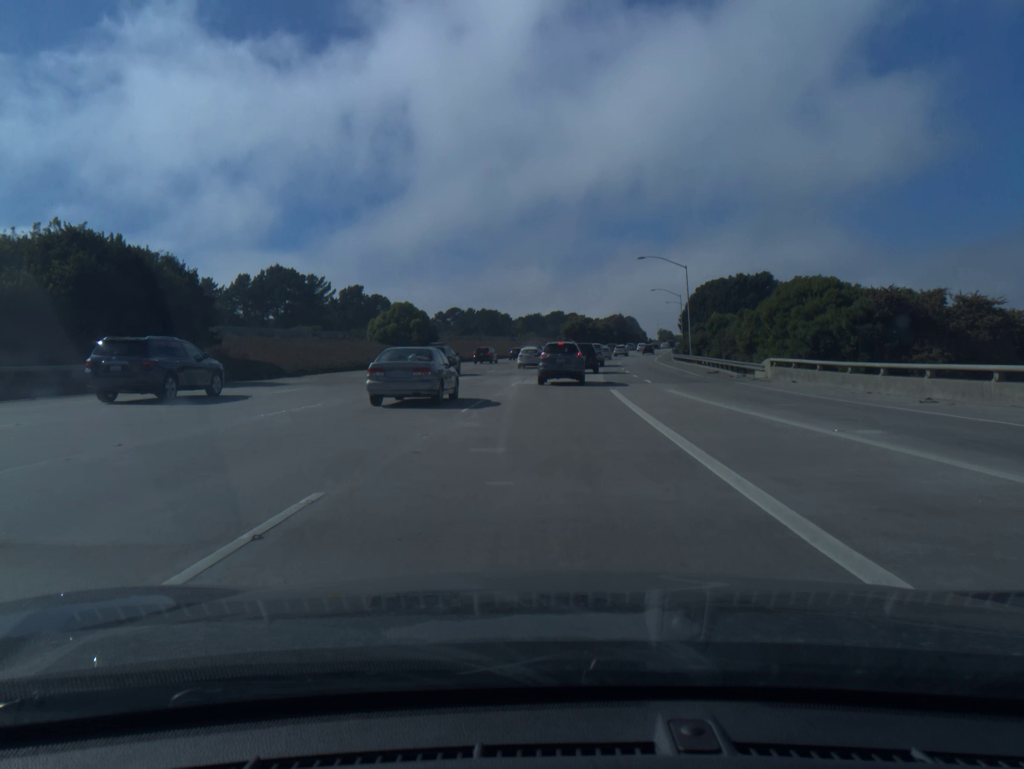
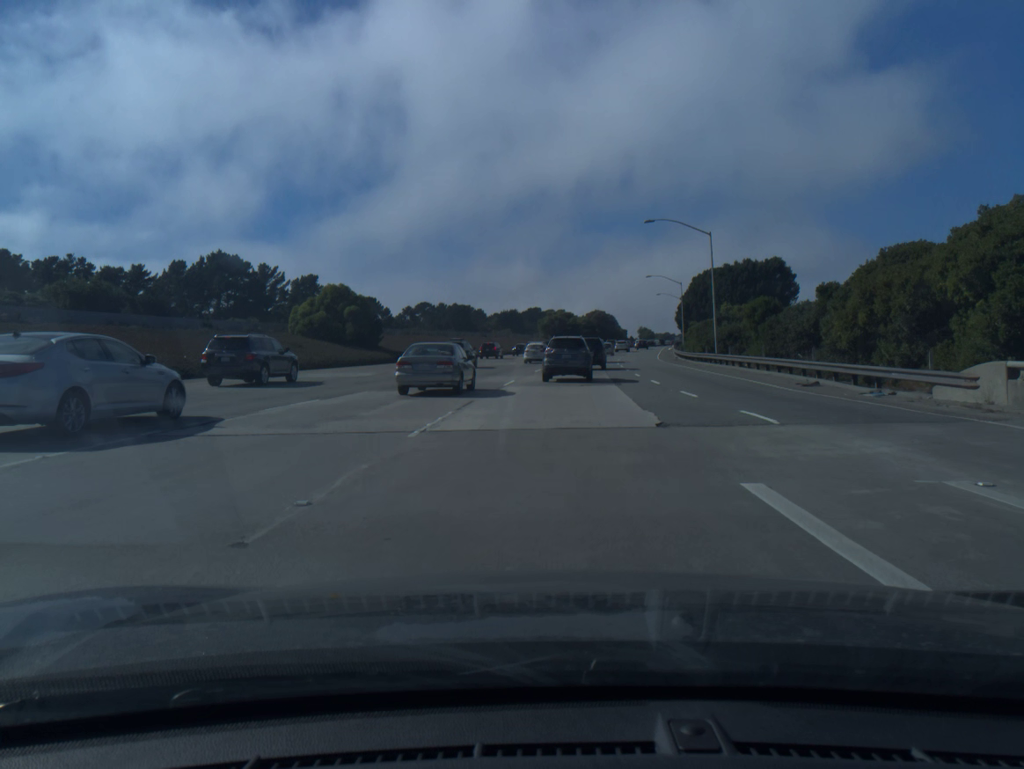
(+0.3, +20.1) m; +2°
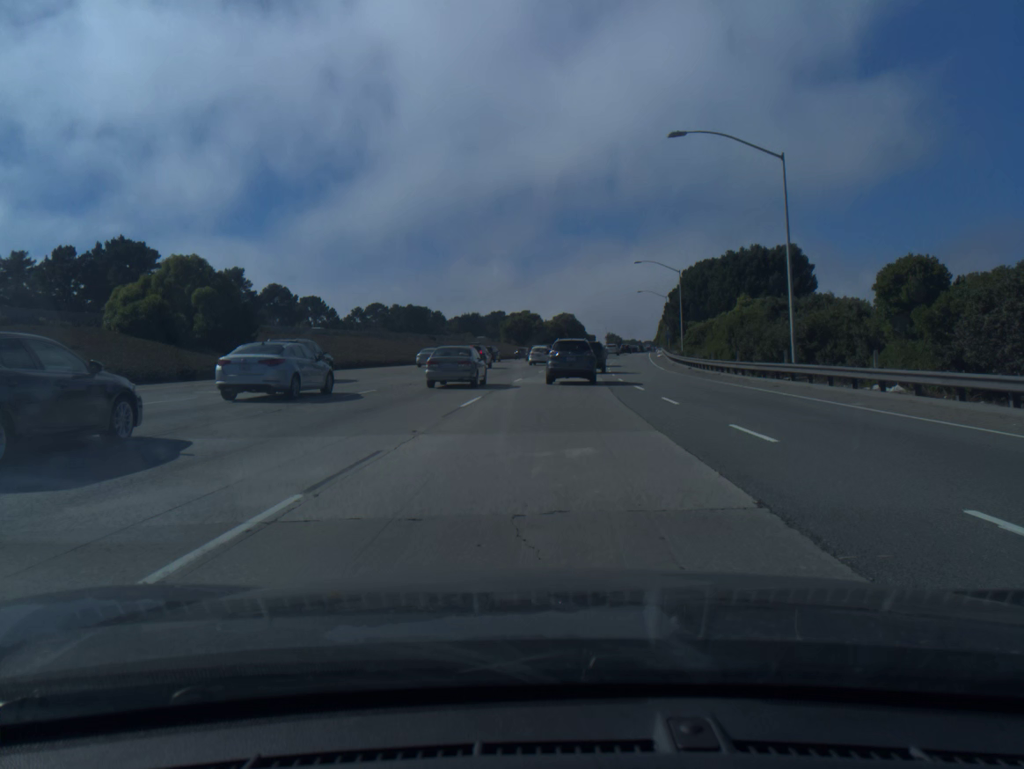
(+0.6, +23.9) m; +2°
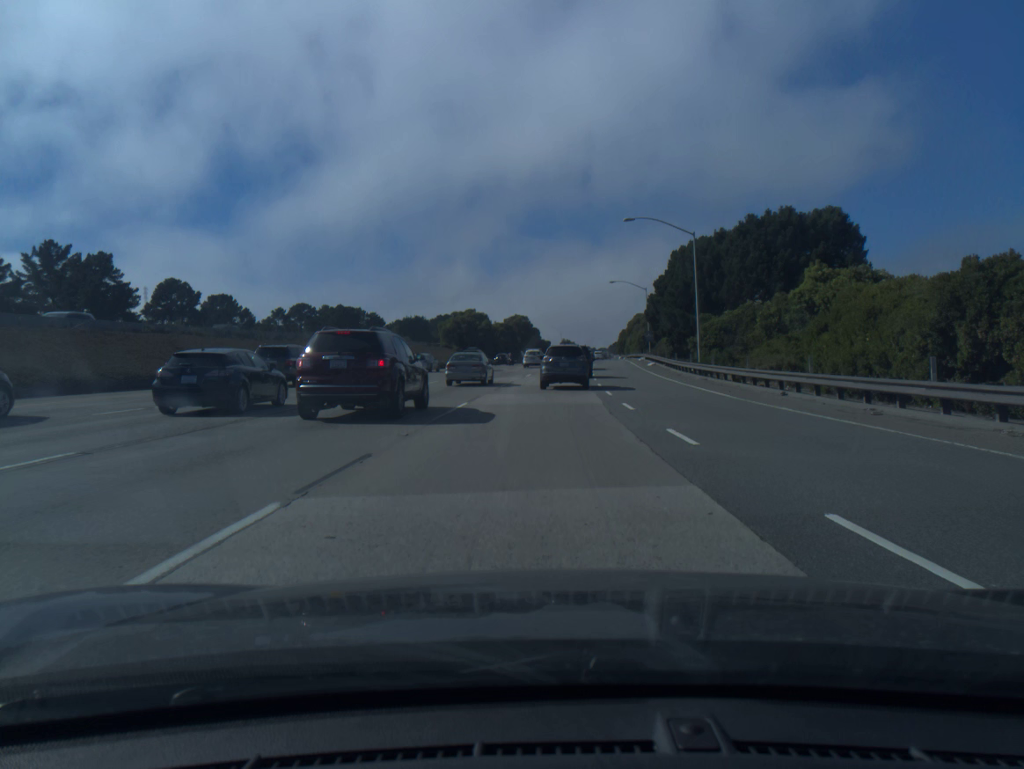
(+0.9, +28.7) m; +4°
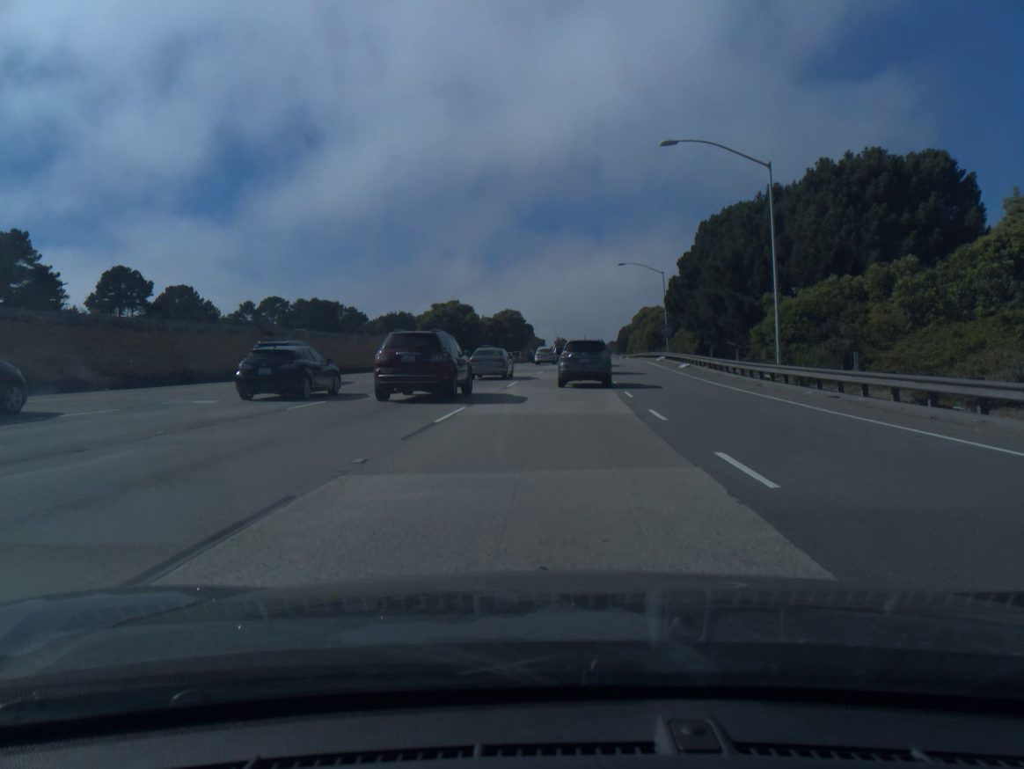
(0.0, +18.0) m; 0°
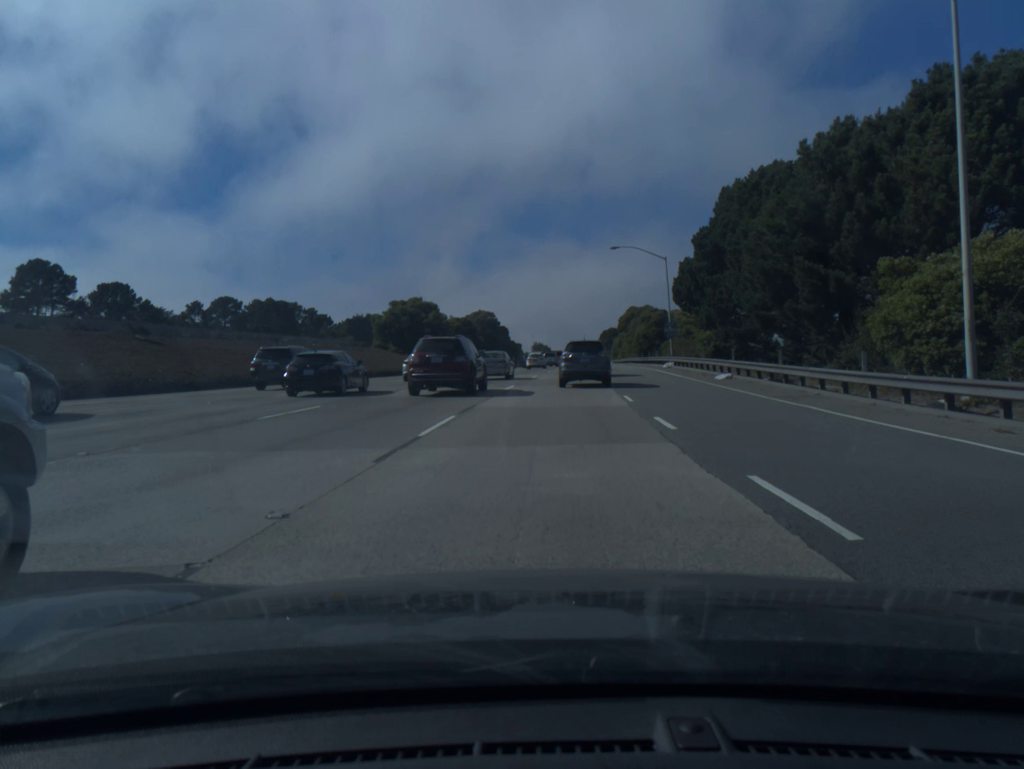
(+0.2, +16.4) m; +2°
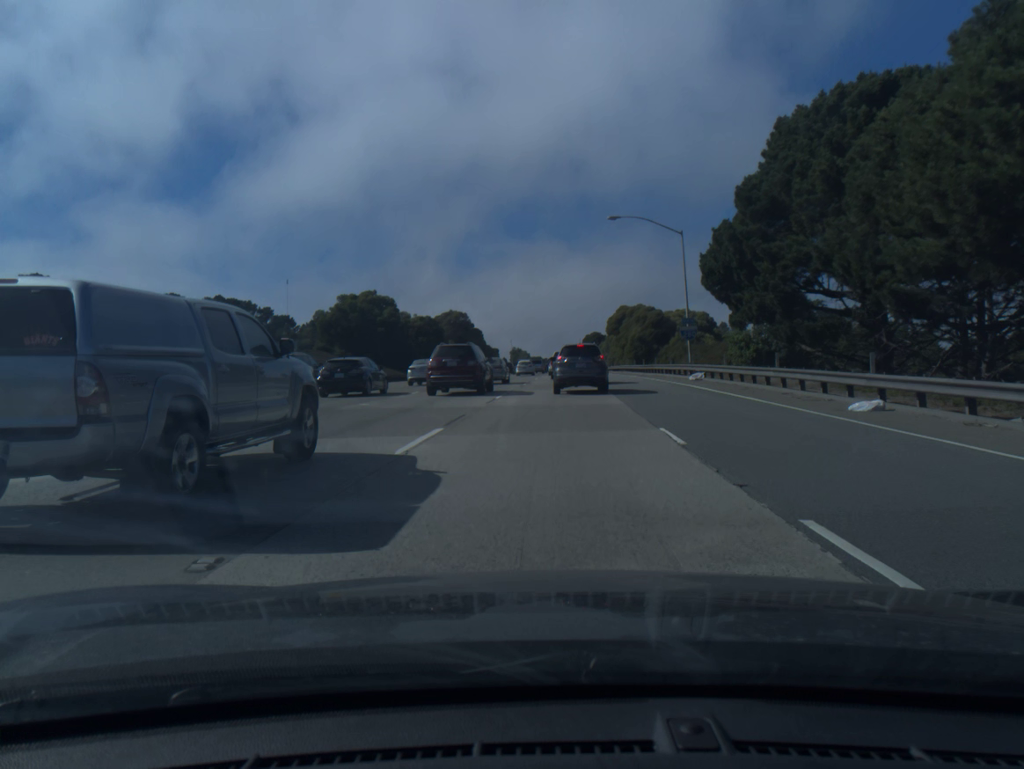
(+0.3, +16.5) m; +2°
